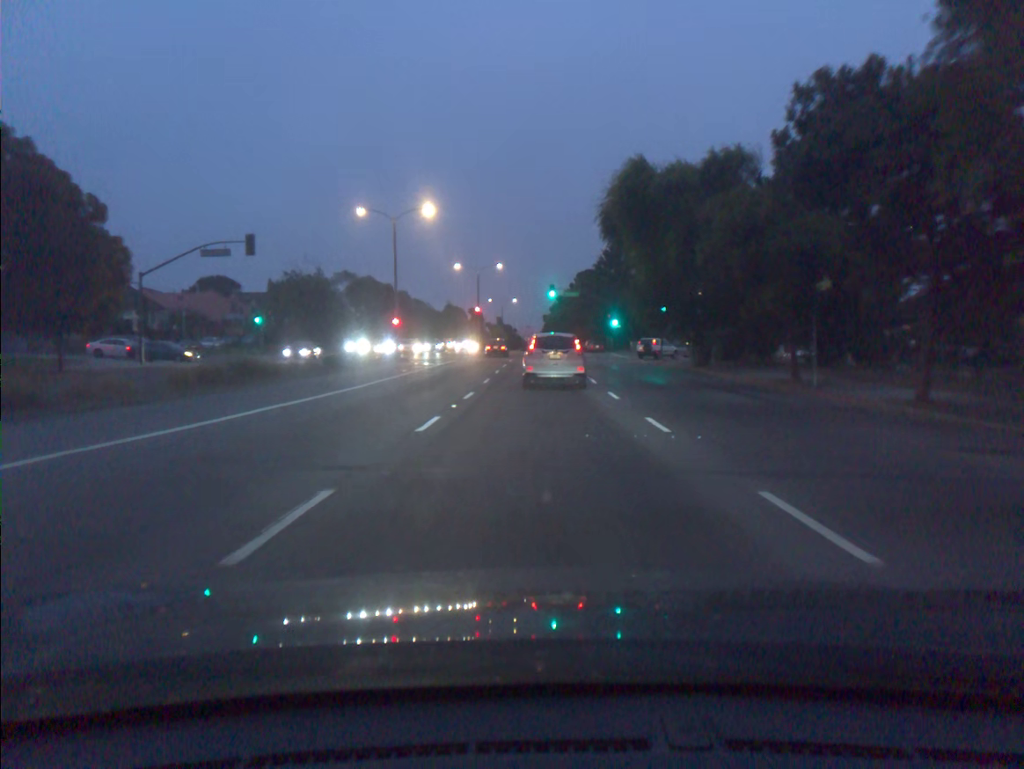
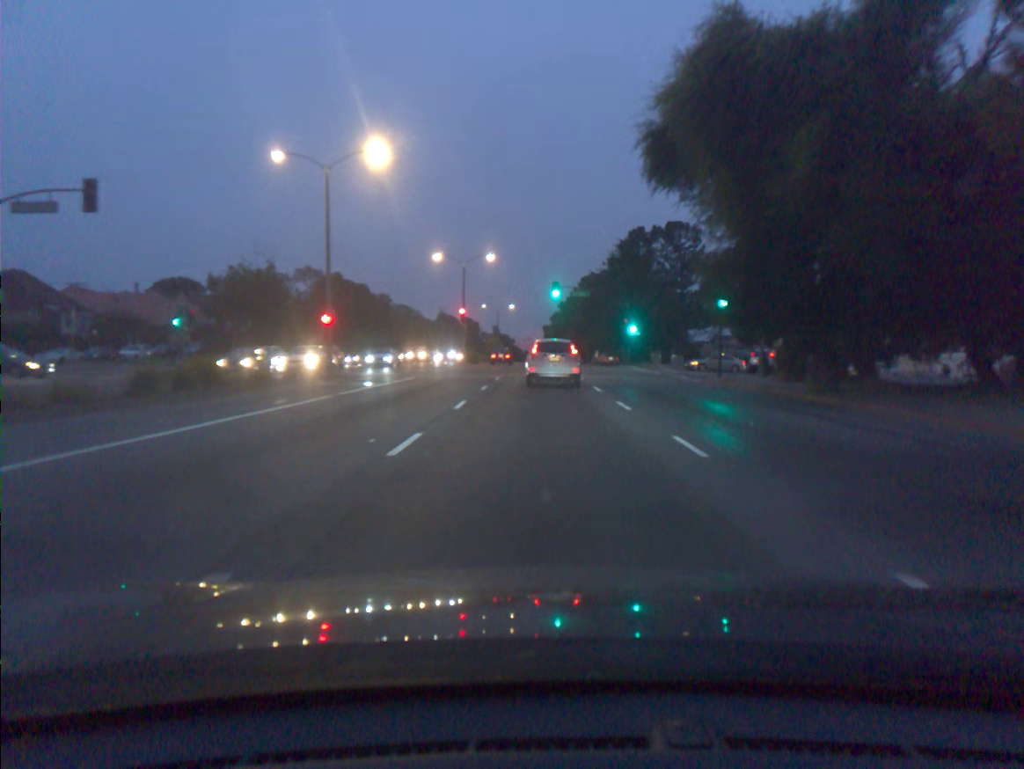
(0.0, +16.9) m; 0°
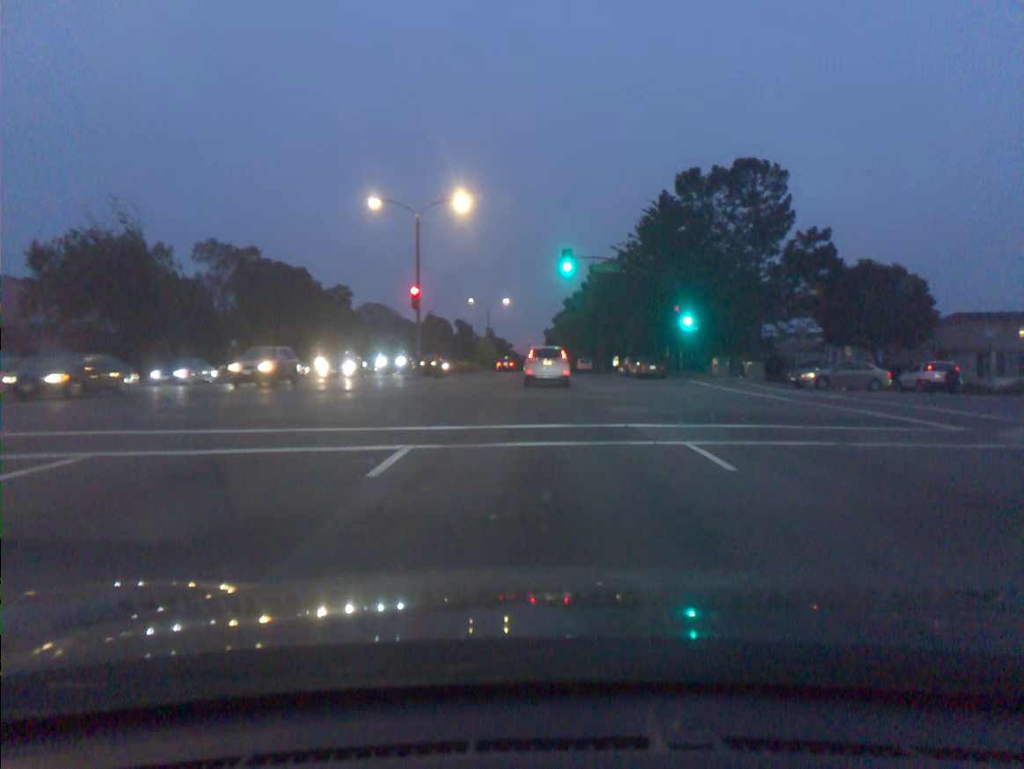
(0.0, +25.1) m; 0°
